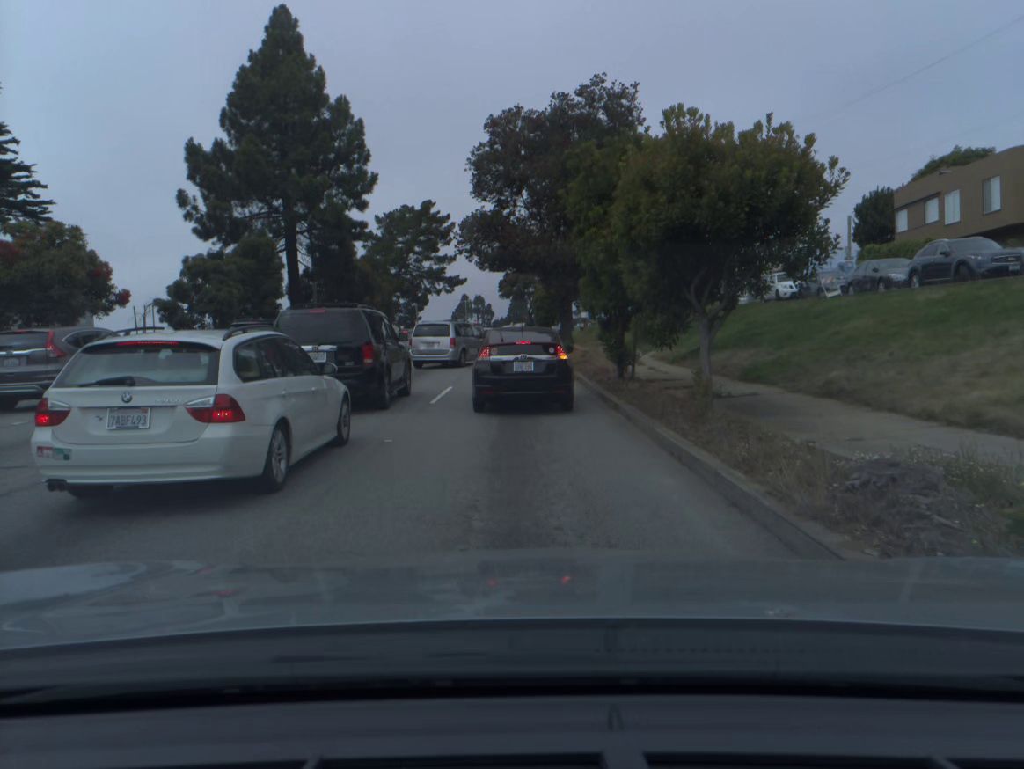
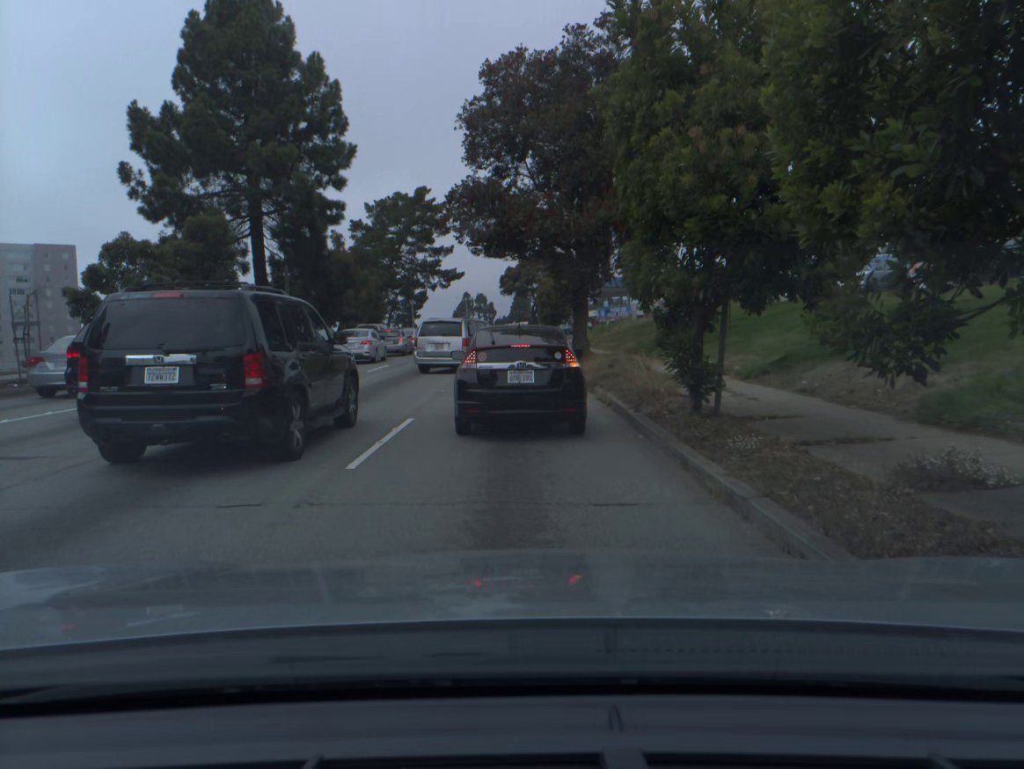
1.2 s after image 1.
(0.0, +7.3) m; 0°
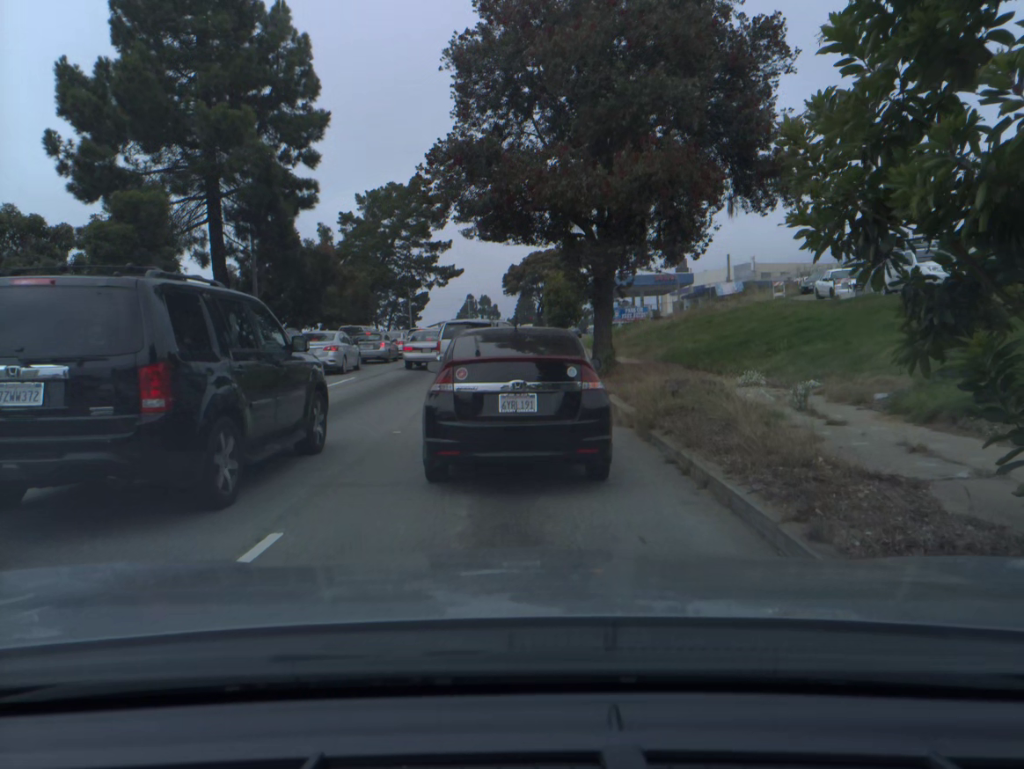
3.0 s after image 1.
(0.0, +7.0) m; 0°
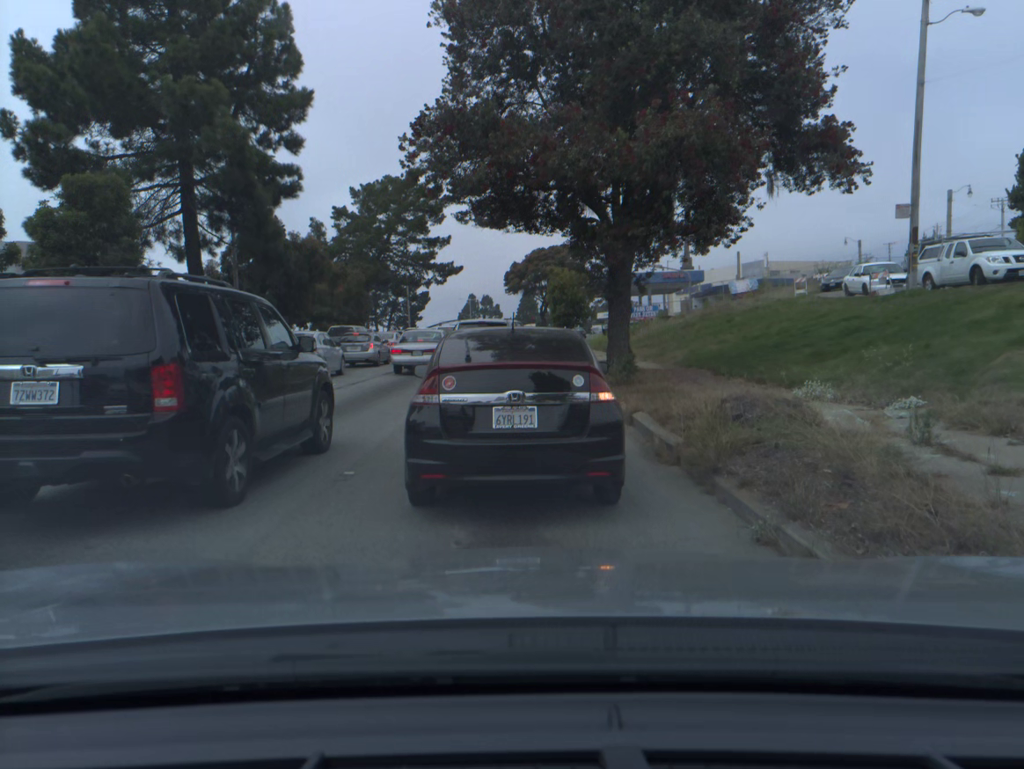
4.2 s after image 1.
(0.0, +3.0) m; -1°
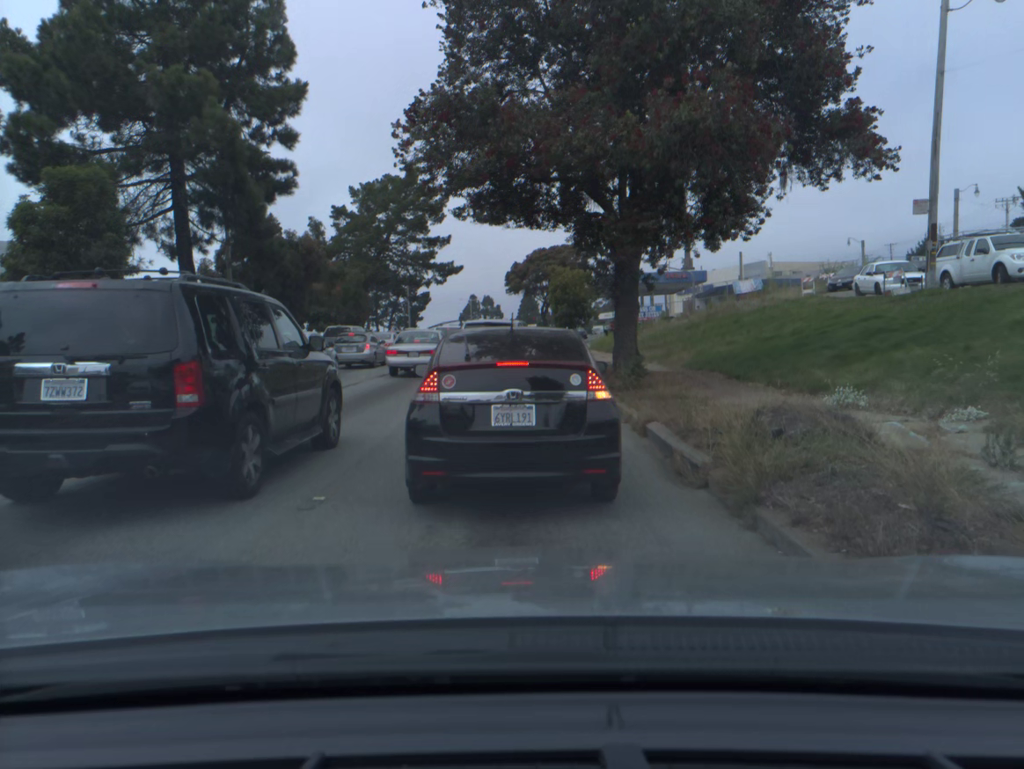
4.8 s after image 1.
(0.0, +1.2) m; 0°
